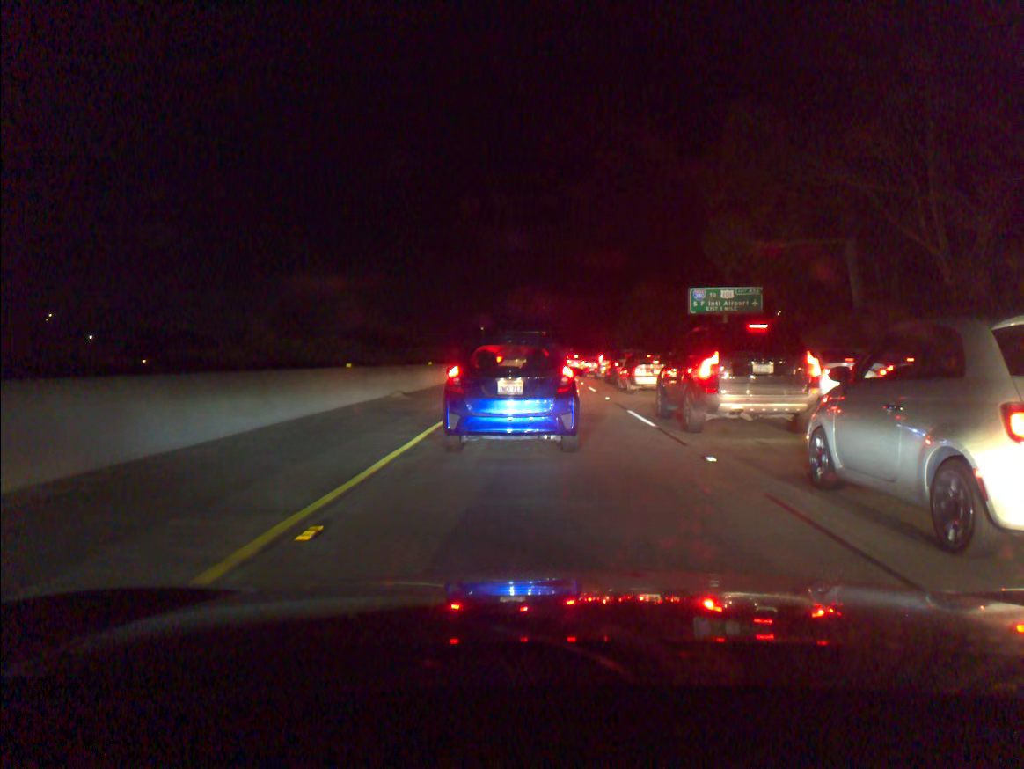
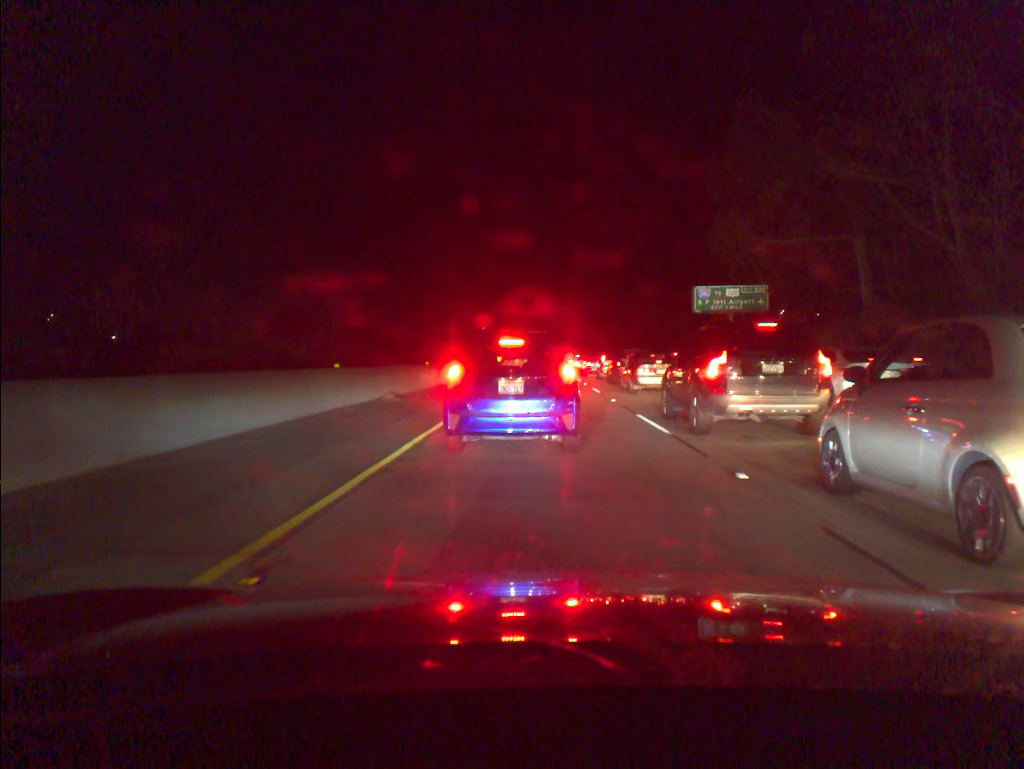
(0.0, +1.3) m; 0°
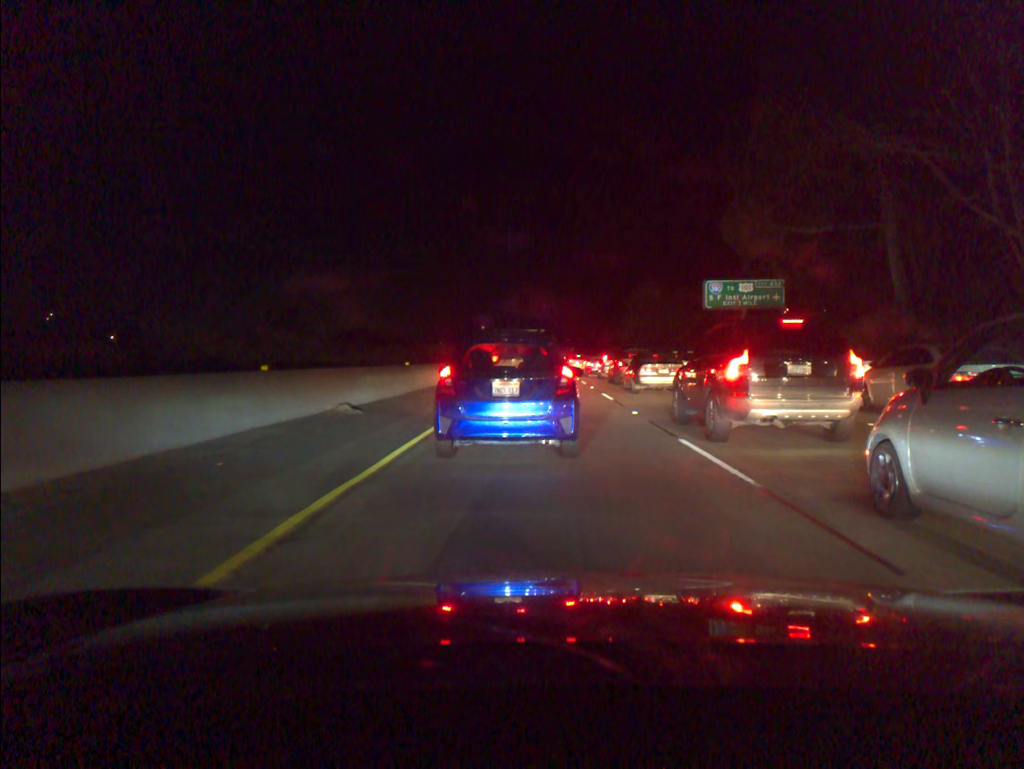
(0.0, +5.0) m; 0°
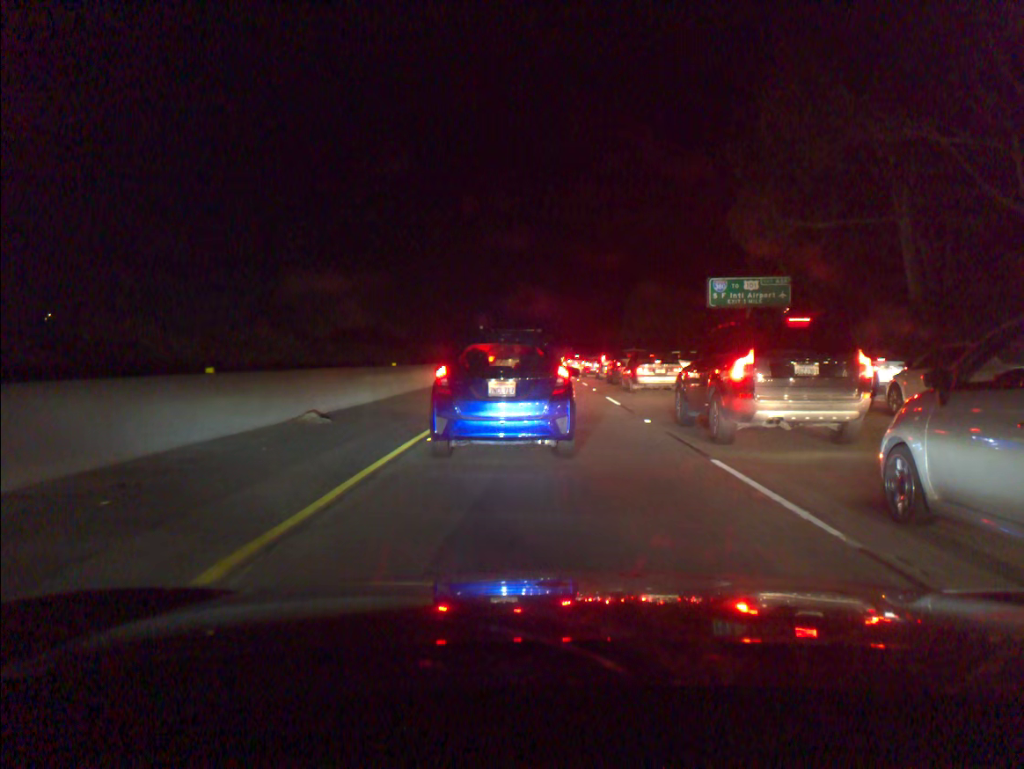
(0.0, +2.2) m; +1°
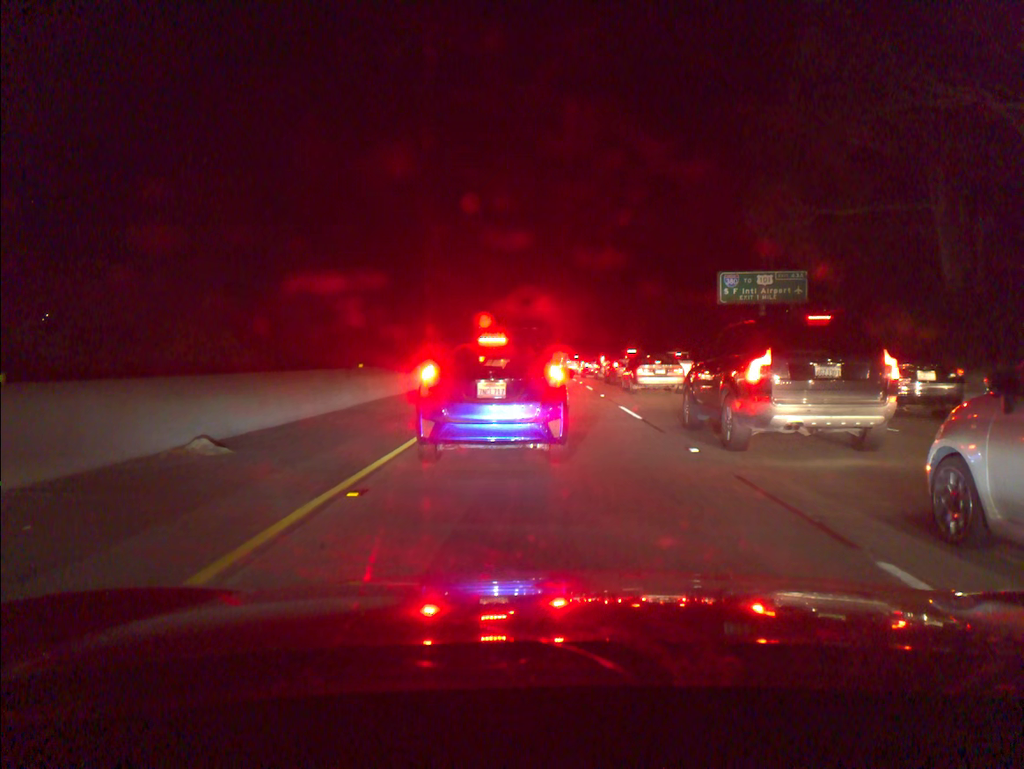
(0.0, +4.5) m; 0°
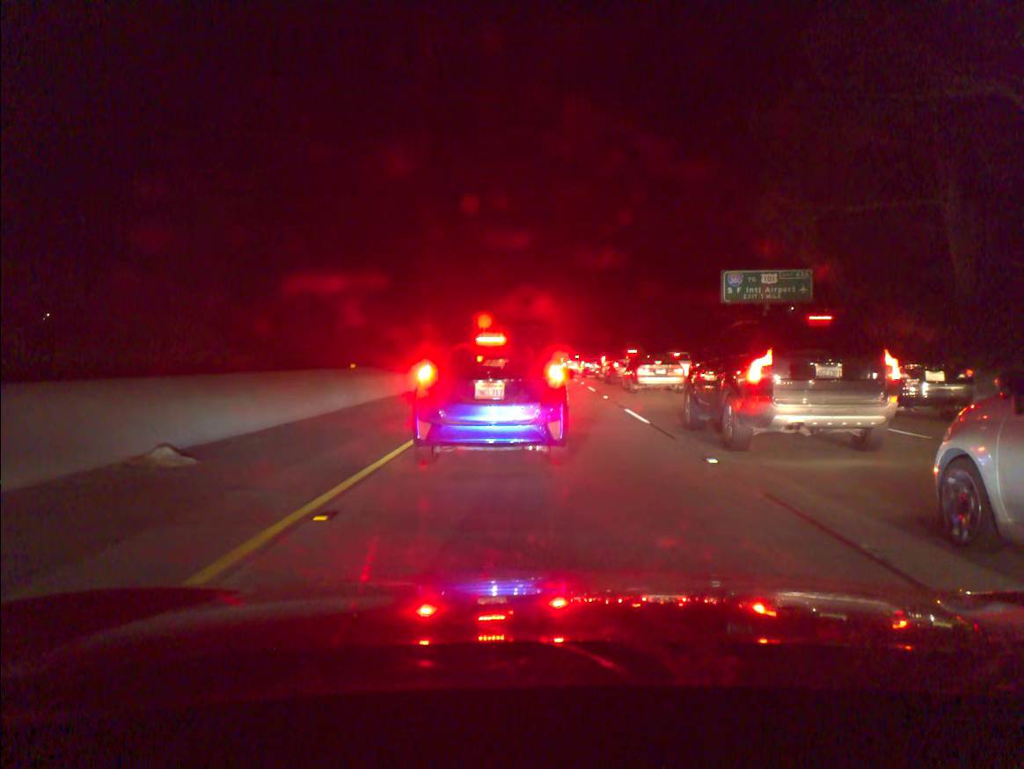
(0.0, +1.0) m; -1°
